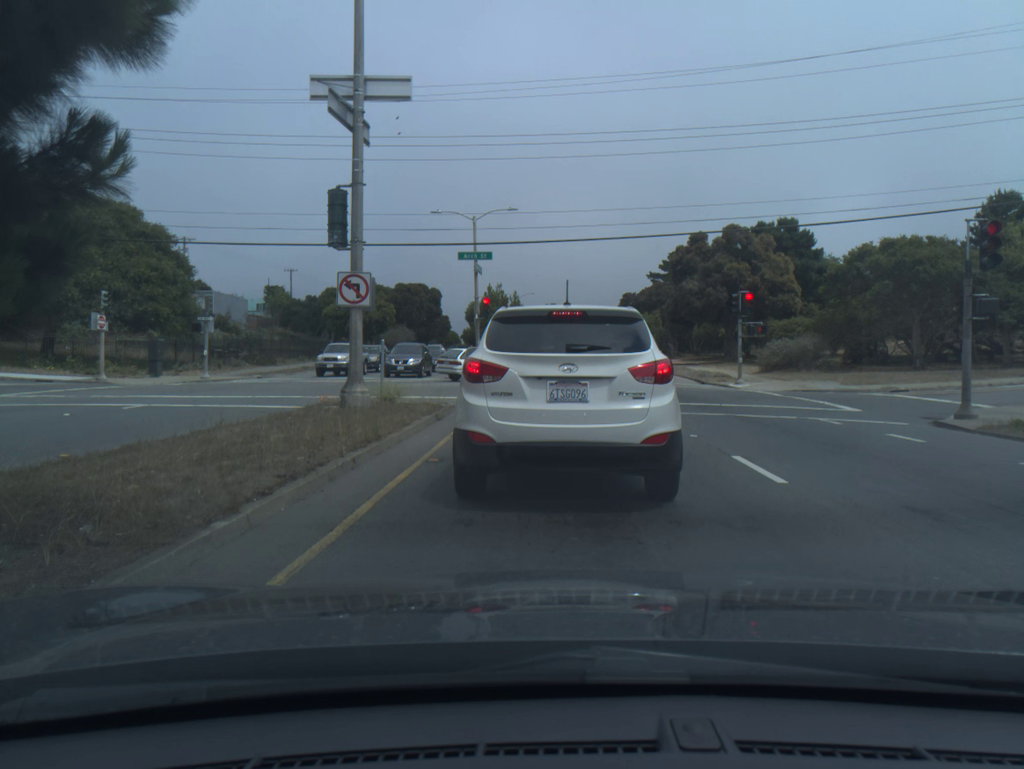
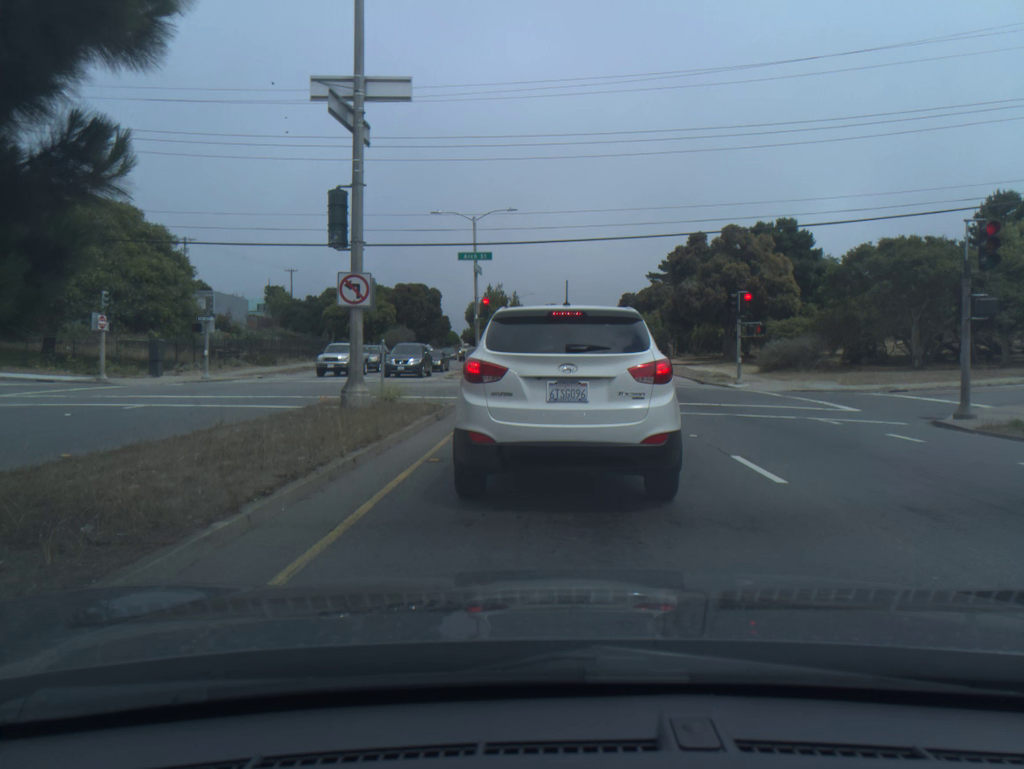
(0.0, 0.0) m; 0°
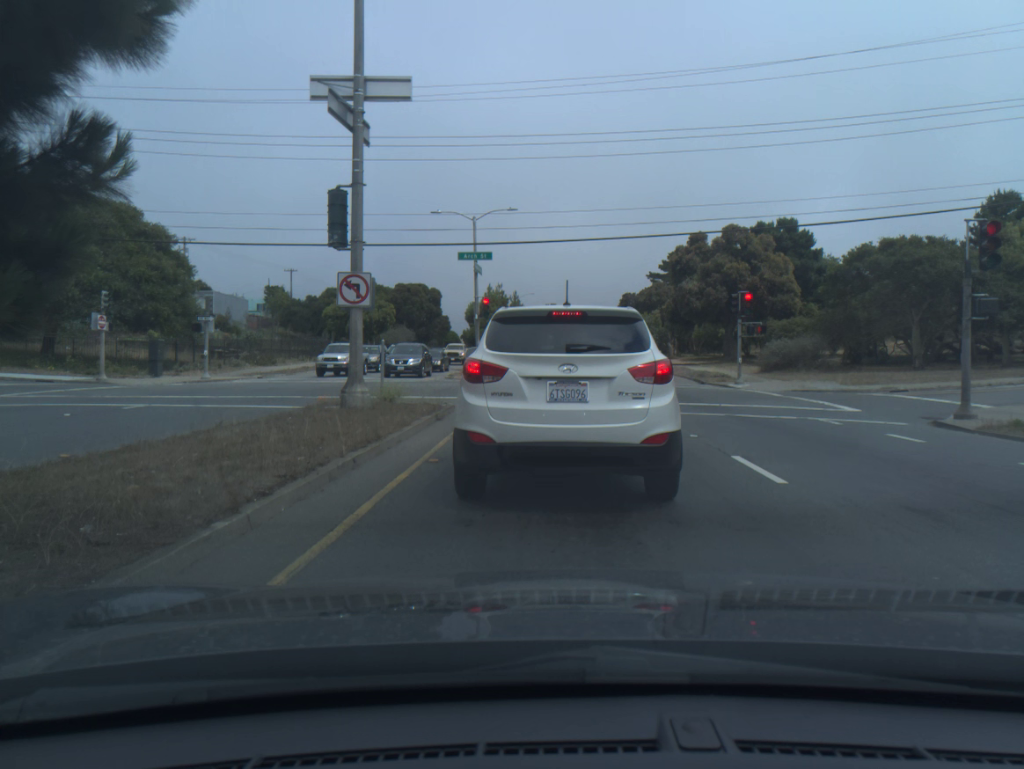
(0.0, 0.0) m; 0°
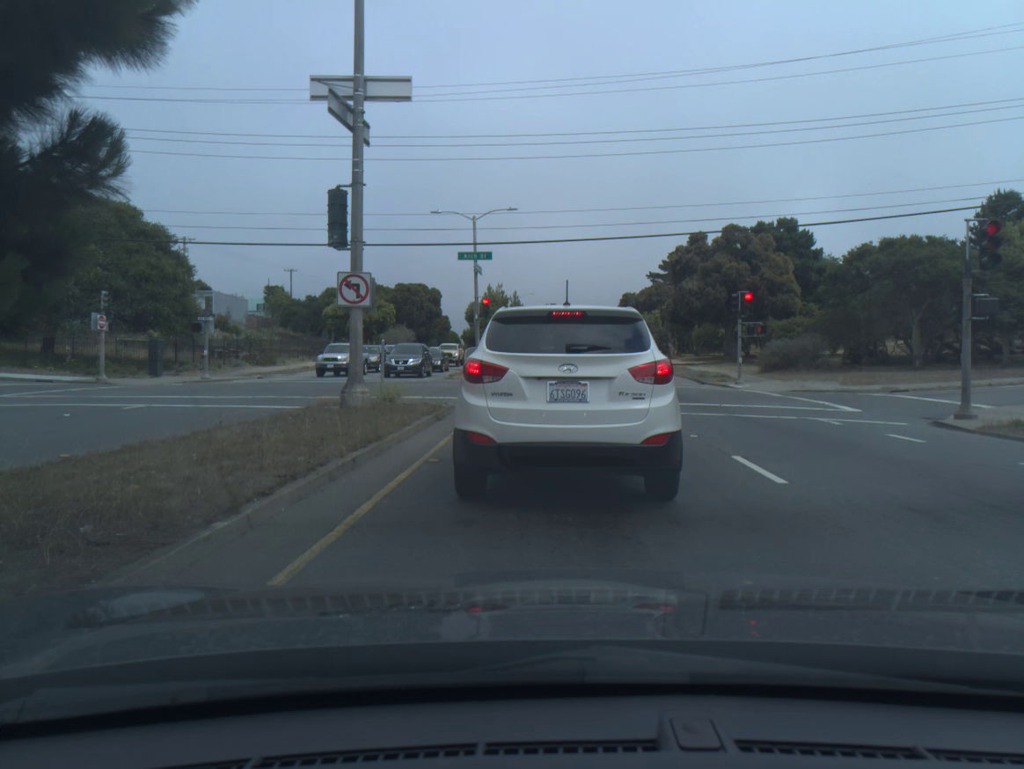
(0.0, 0.0) m; 0°
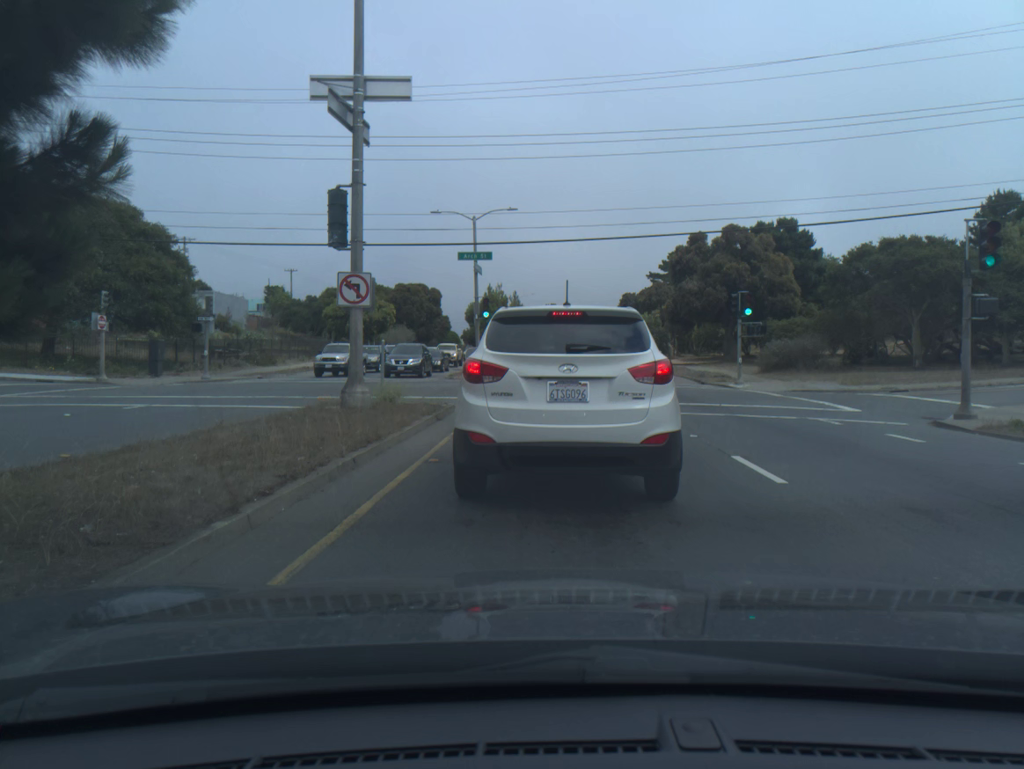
(0.0, 0.0) m; 0°
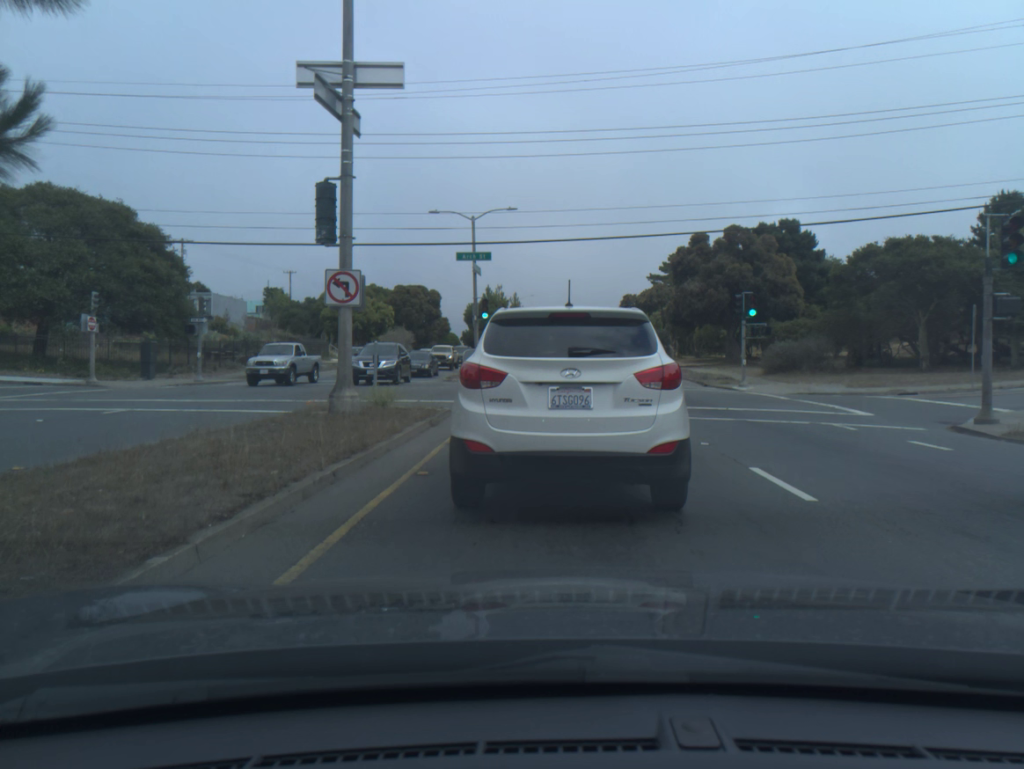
(0.0, +0.7) m; 0°
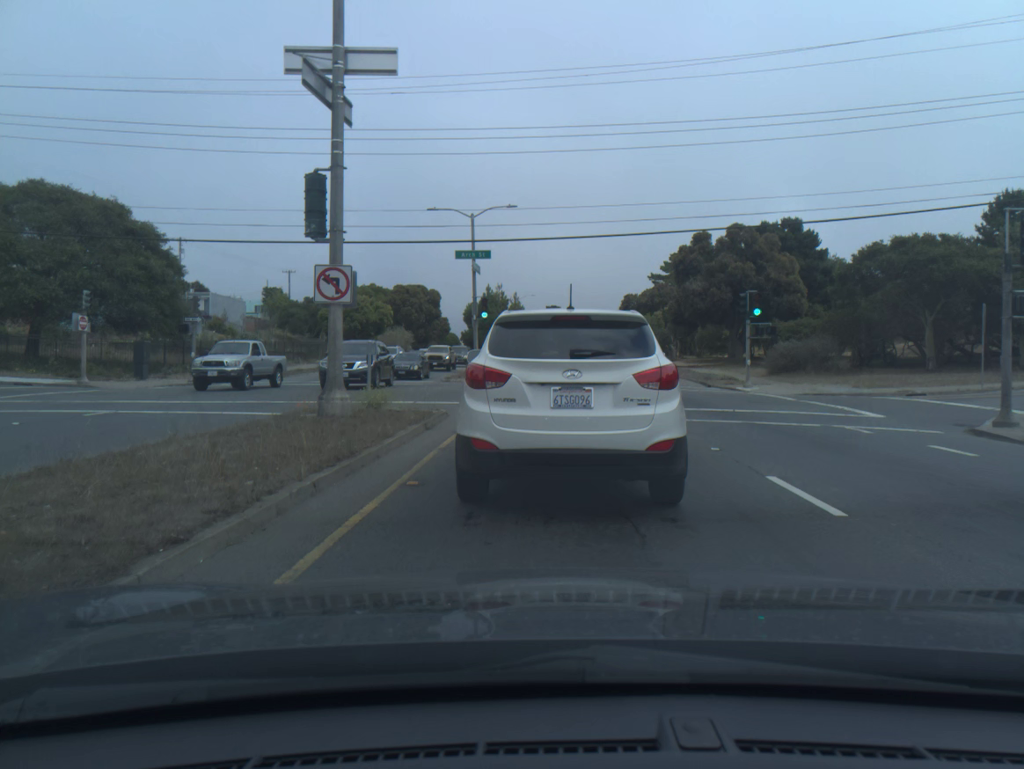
(0.0, +0.6) m; 0°
